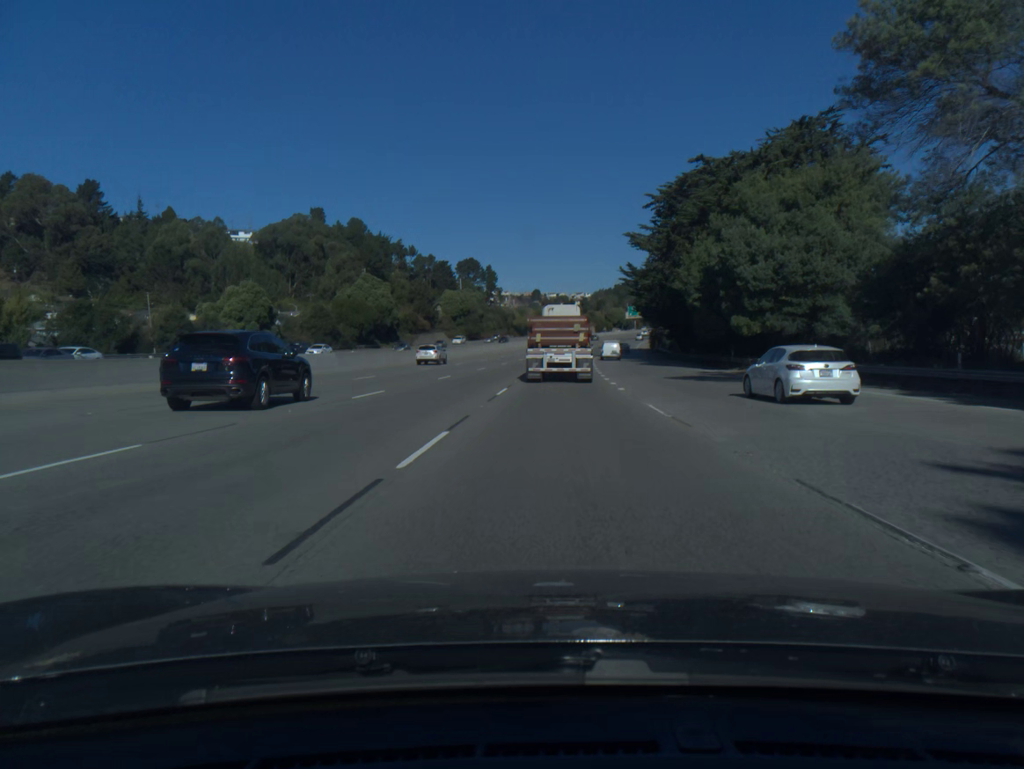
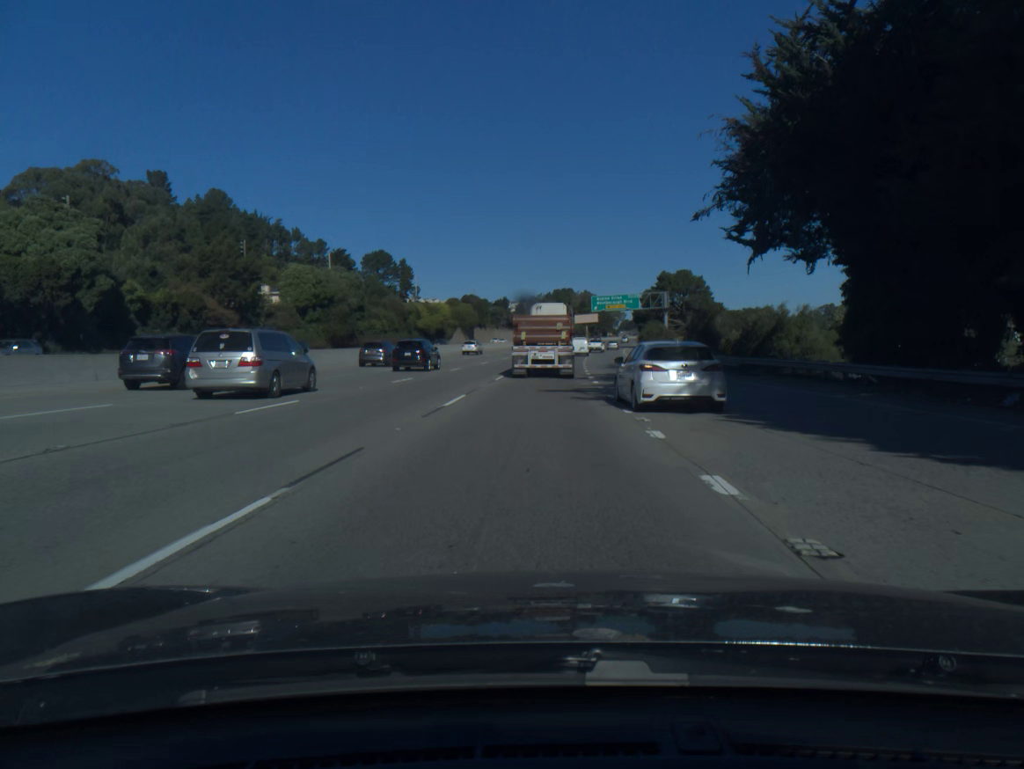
(+3.6, +78.1) m; +5°
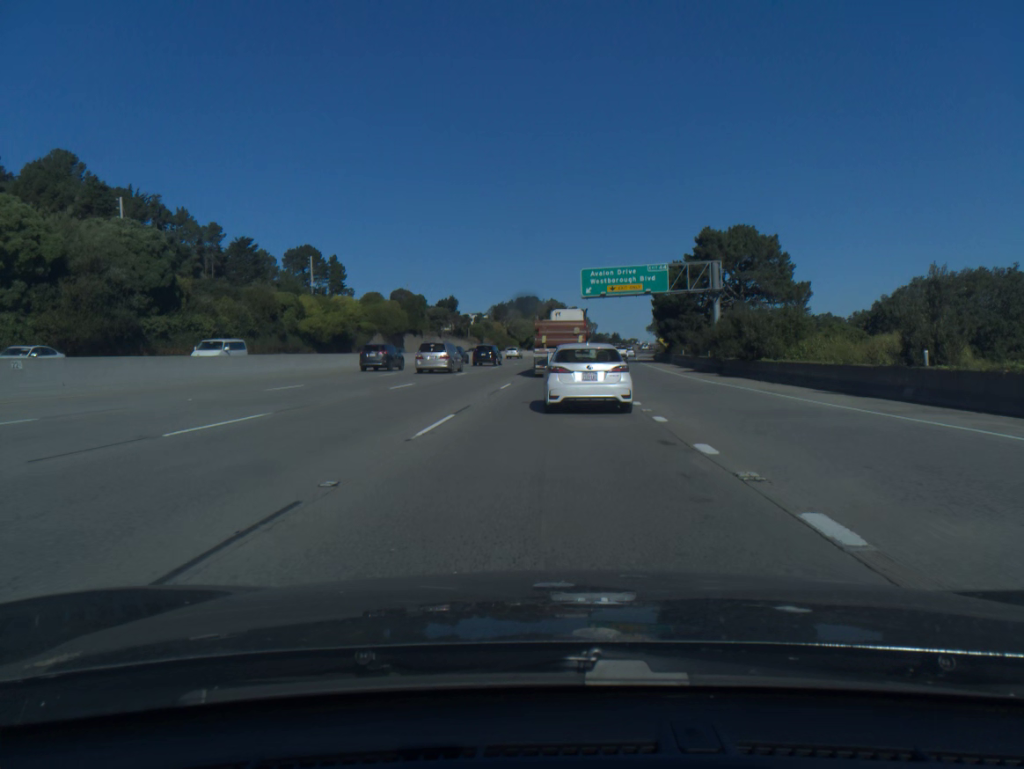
(+1.4, +61.3) m; +3°
